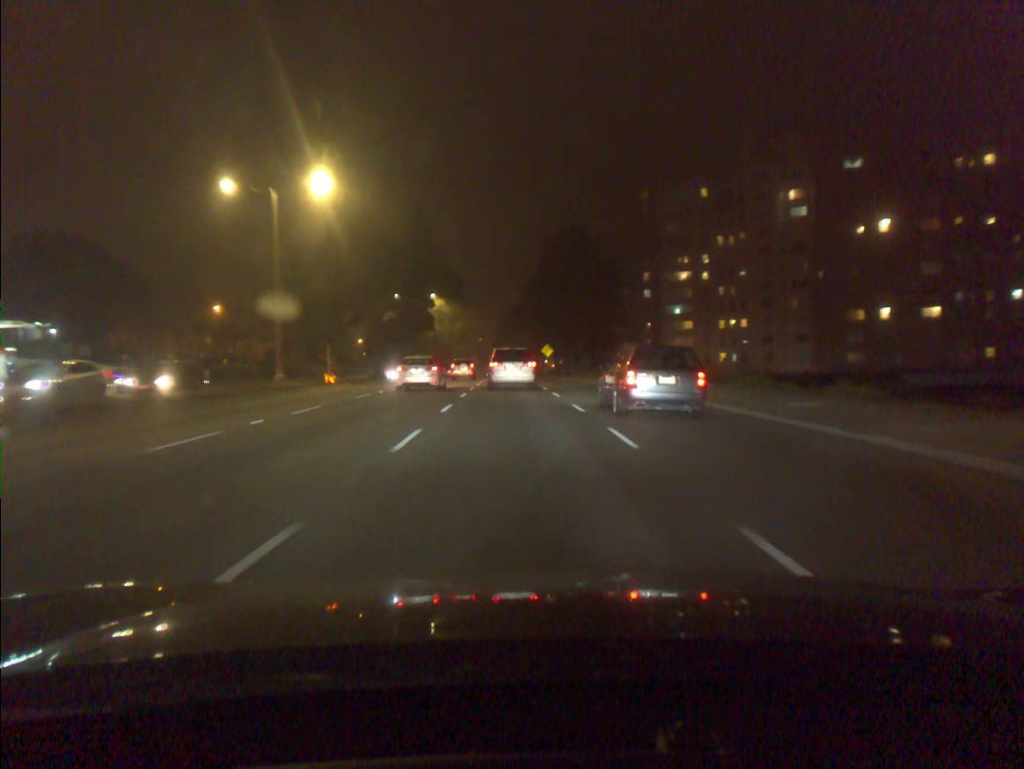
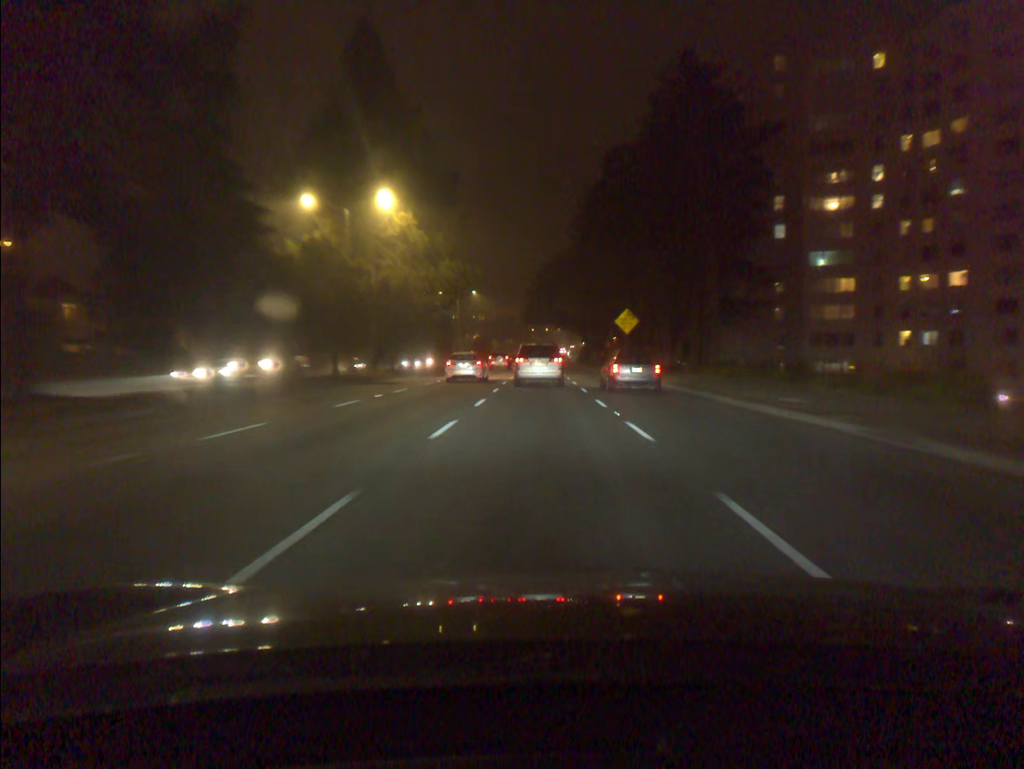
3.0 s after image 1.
(-1.9, +50.8) m; -3°
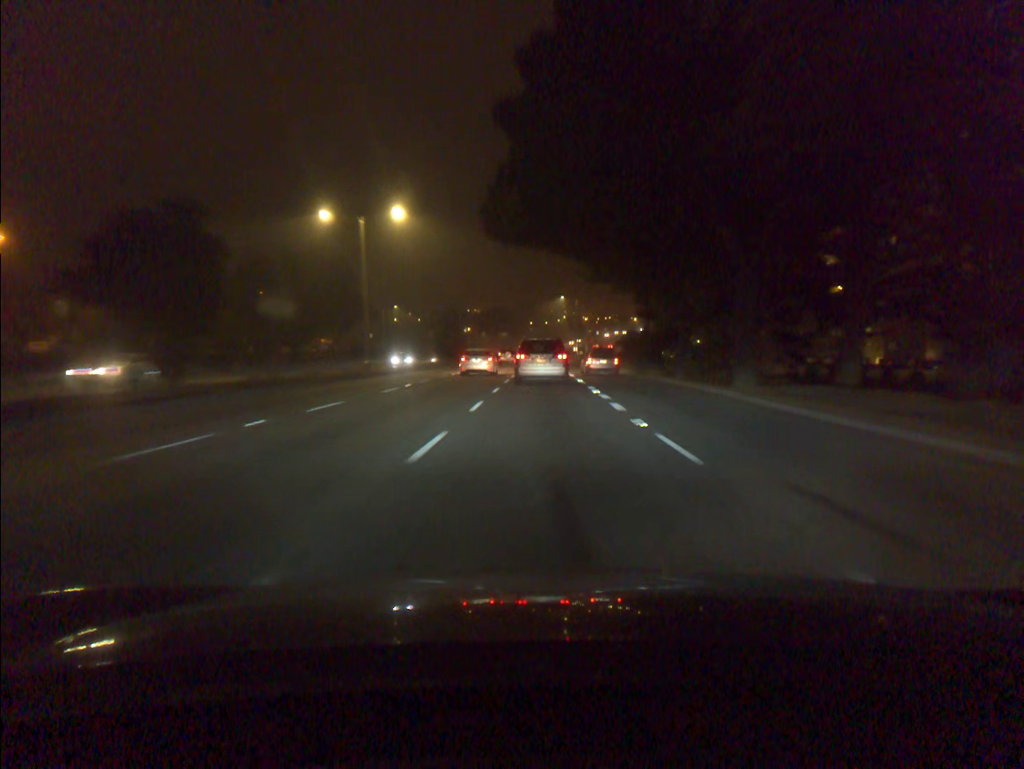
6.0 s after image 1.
(0.0, +54.5) m; 0°
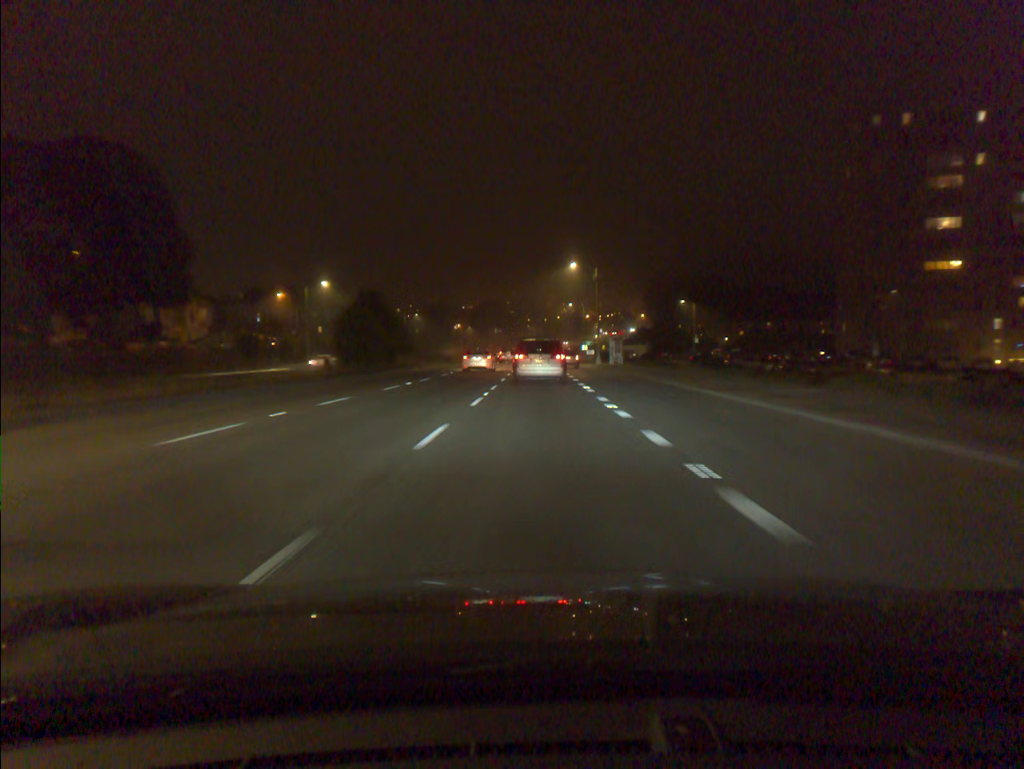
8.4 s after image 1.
(+0.1, +43.1) m; 0°
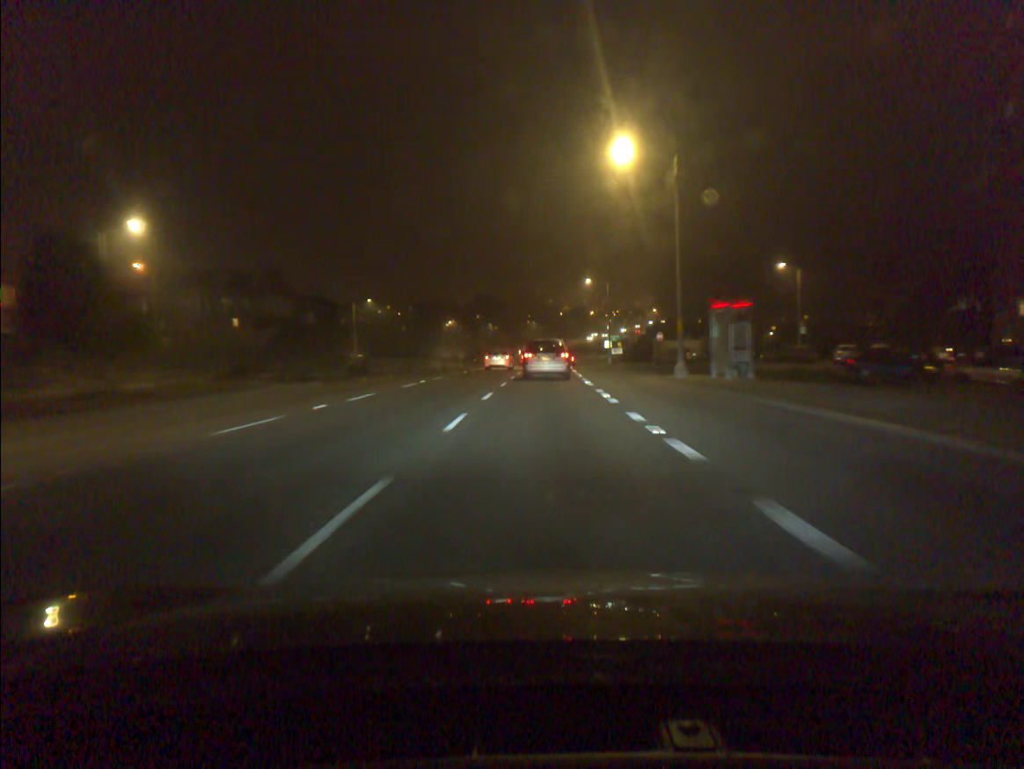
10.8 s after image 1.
(-0.1, +42.6) m; 0°
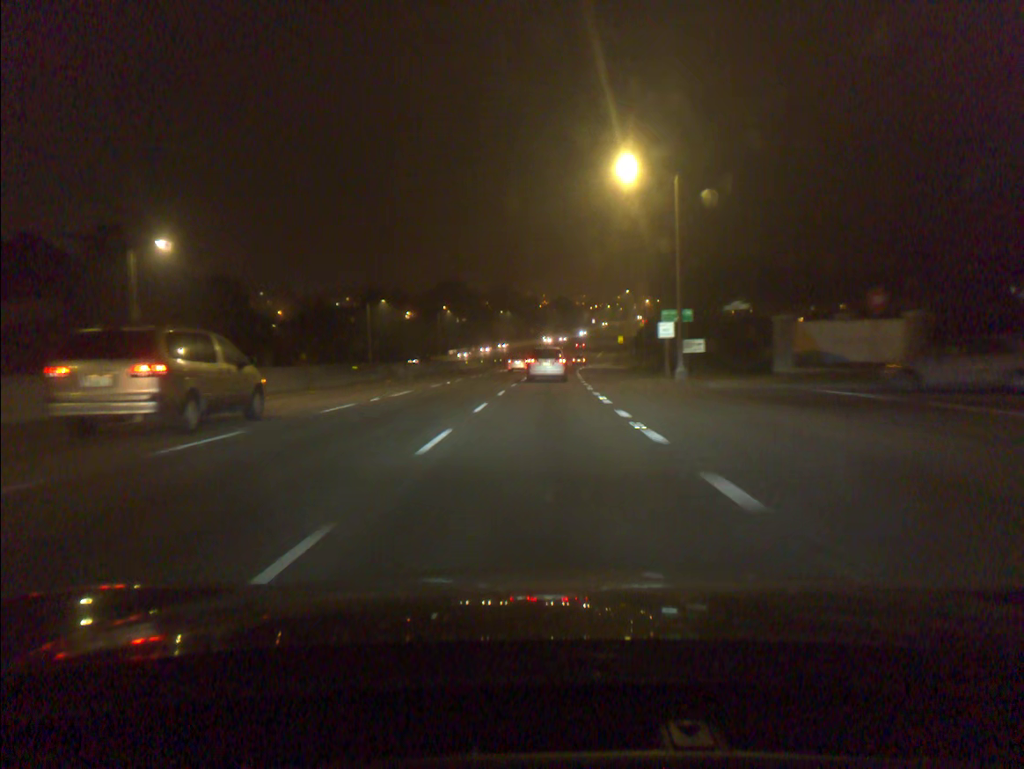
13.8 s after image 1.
(+0.6, +53.8) m; +2°
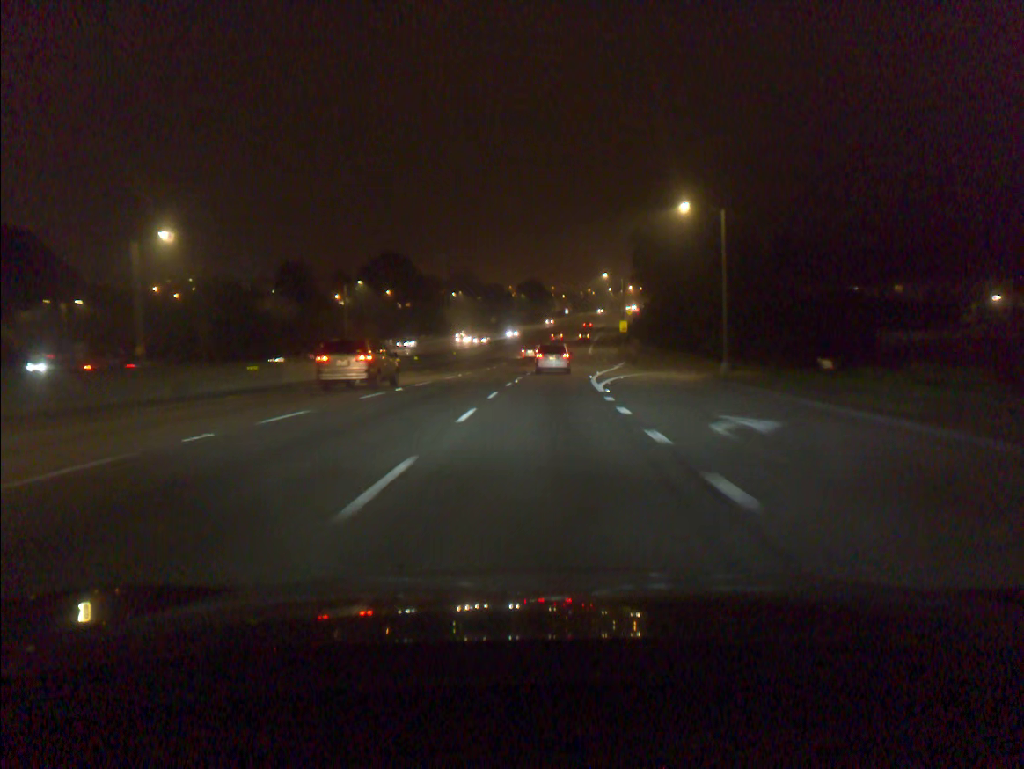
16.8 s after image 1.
(+1.1, +55.4) m; +2°
